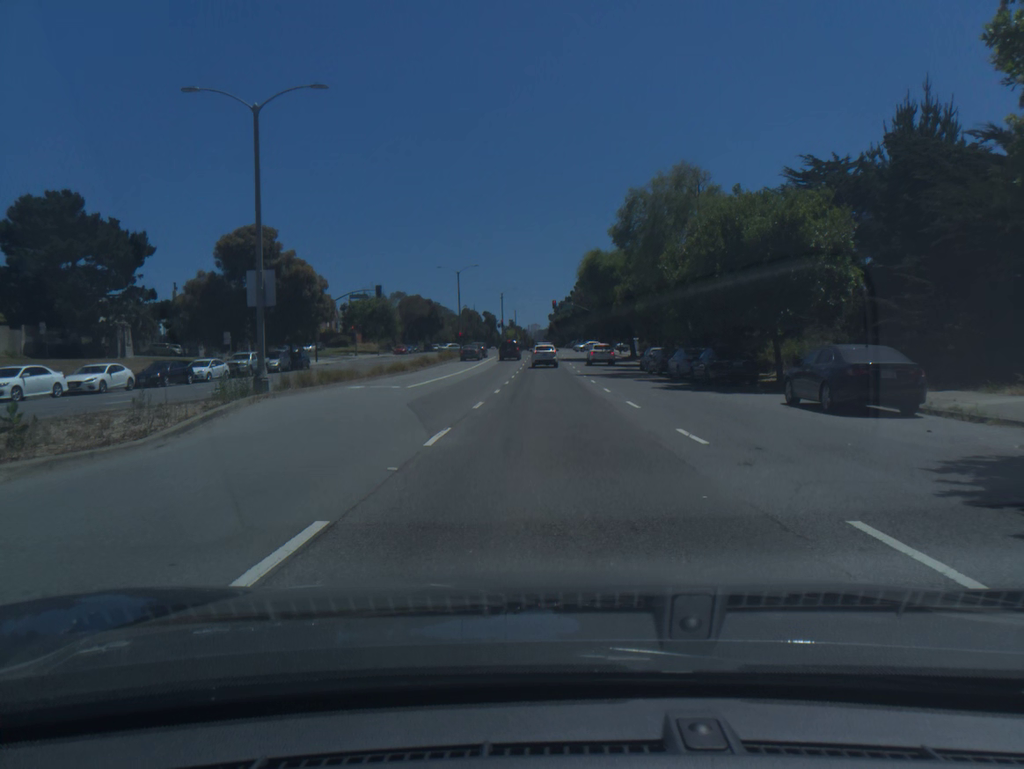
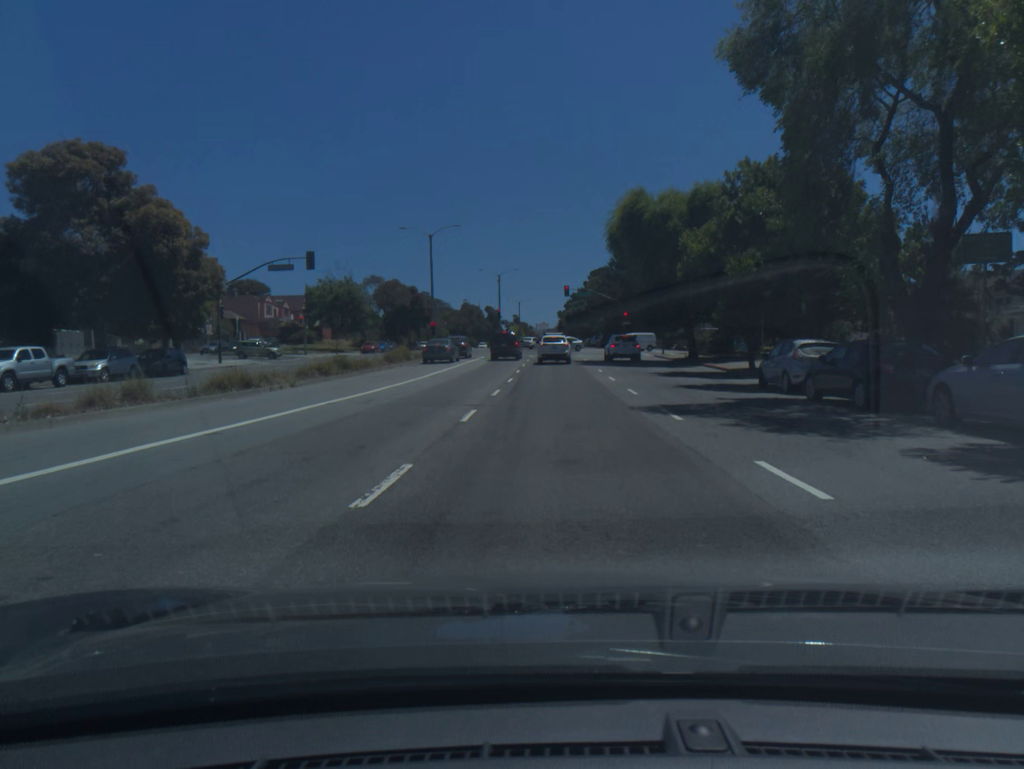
(-0.2, +26.4) m; -1°
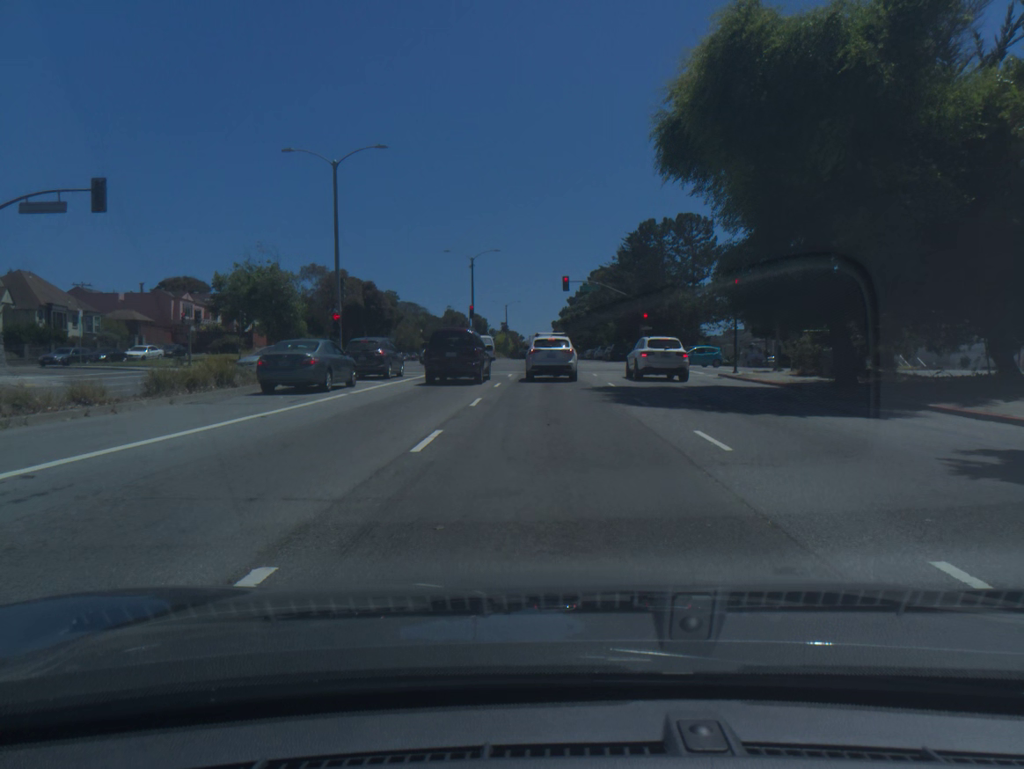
(+0.2, +25.9) m; 0°
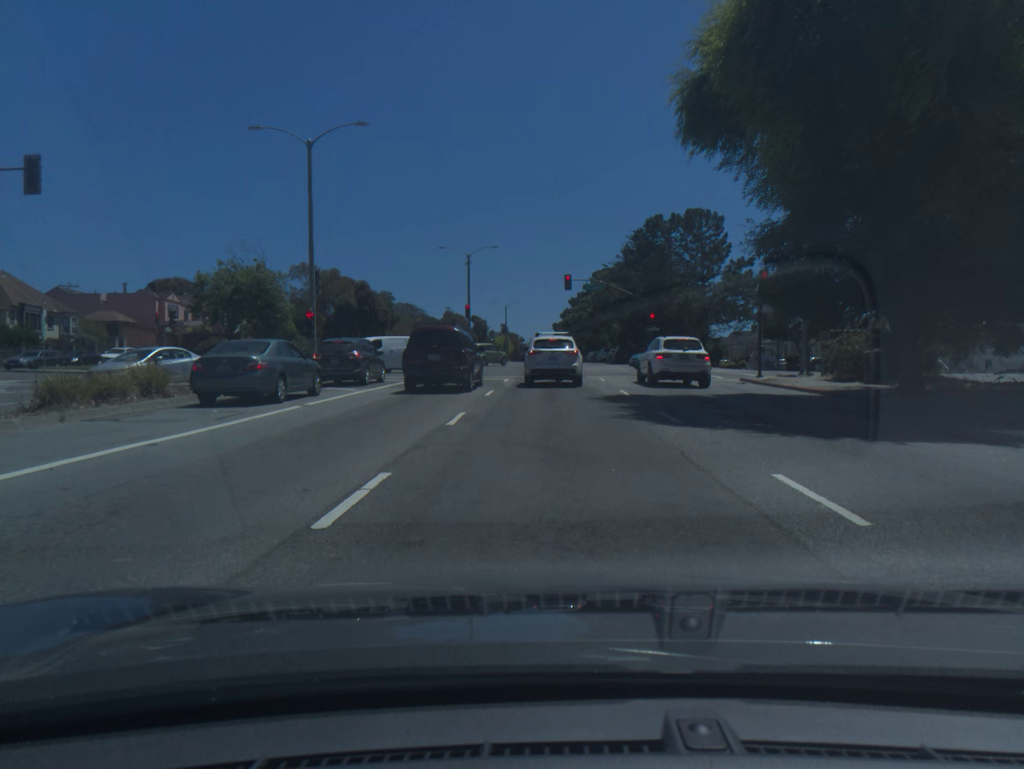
(0.0, +4.0) m; 0°
